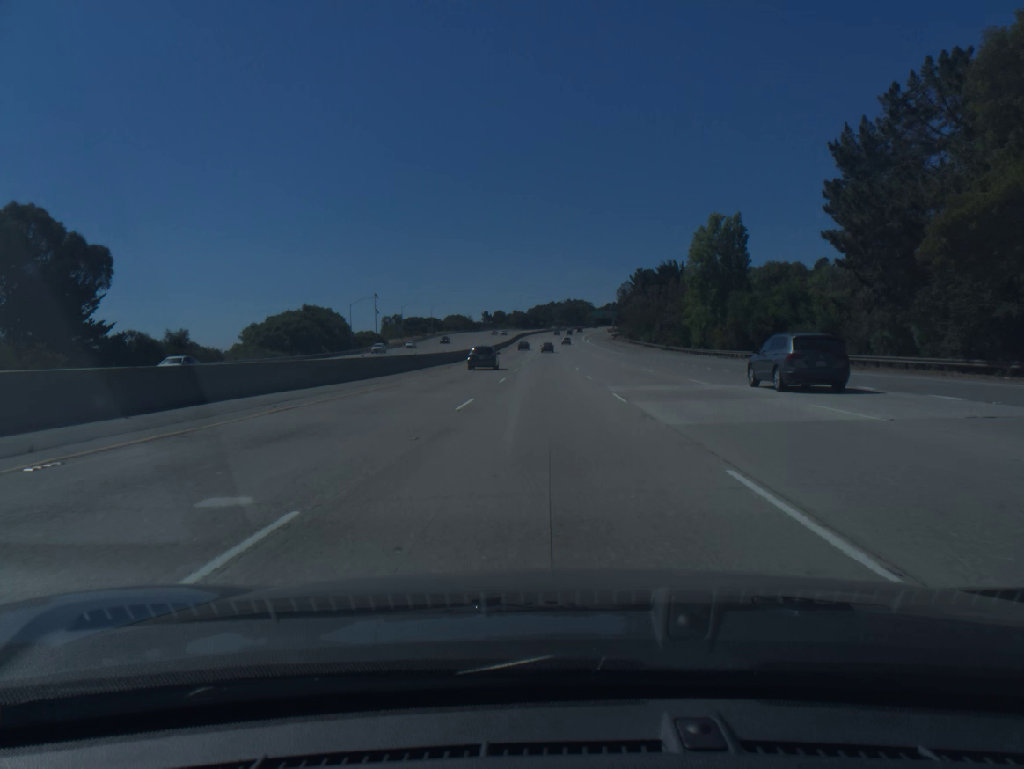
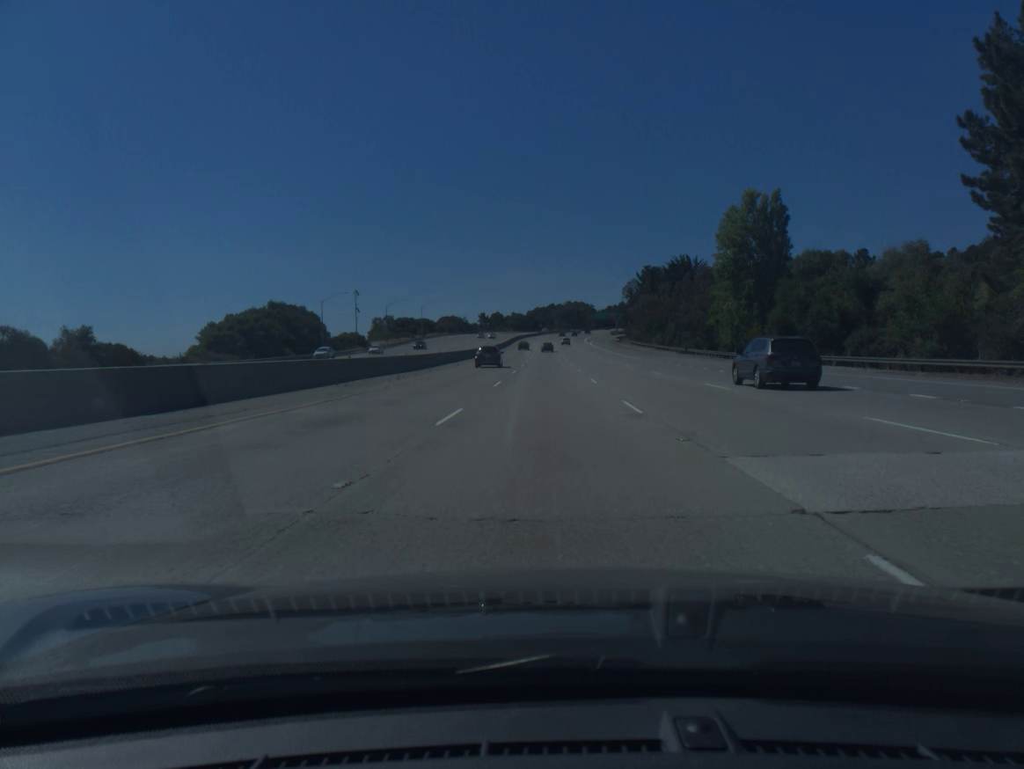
(0.0, +17.3) m; 0°
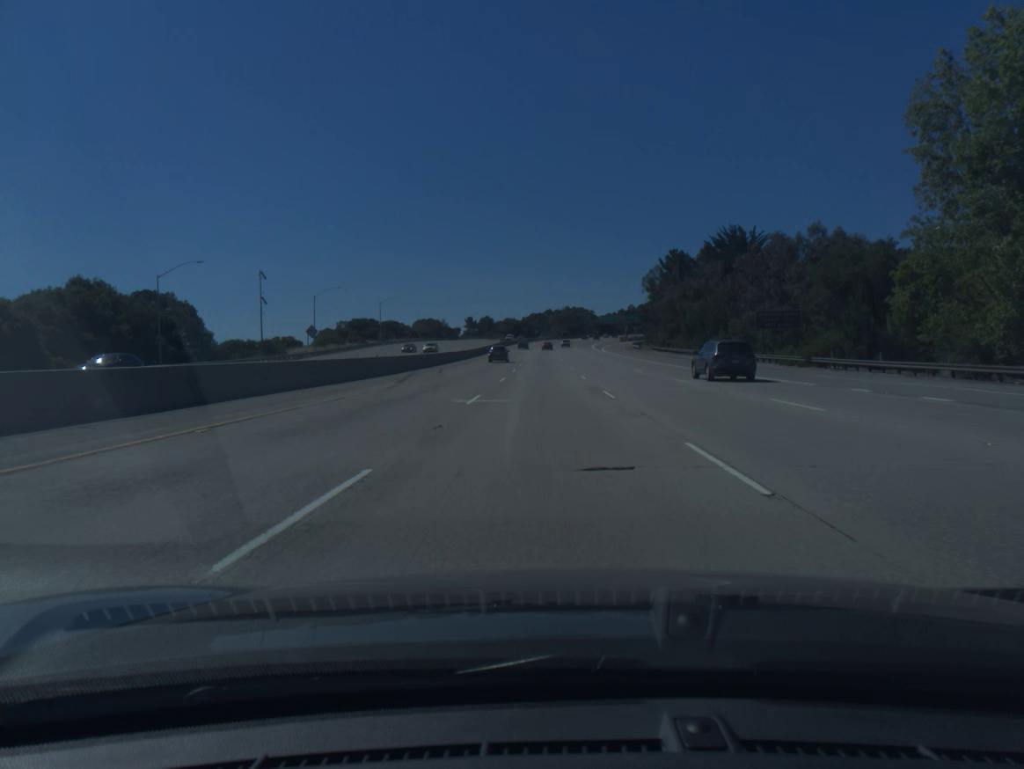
(+0.1, +51.7) m; 0°
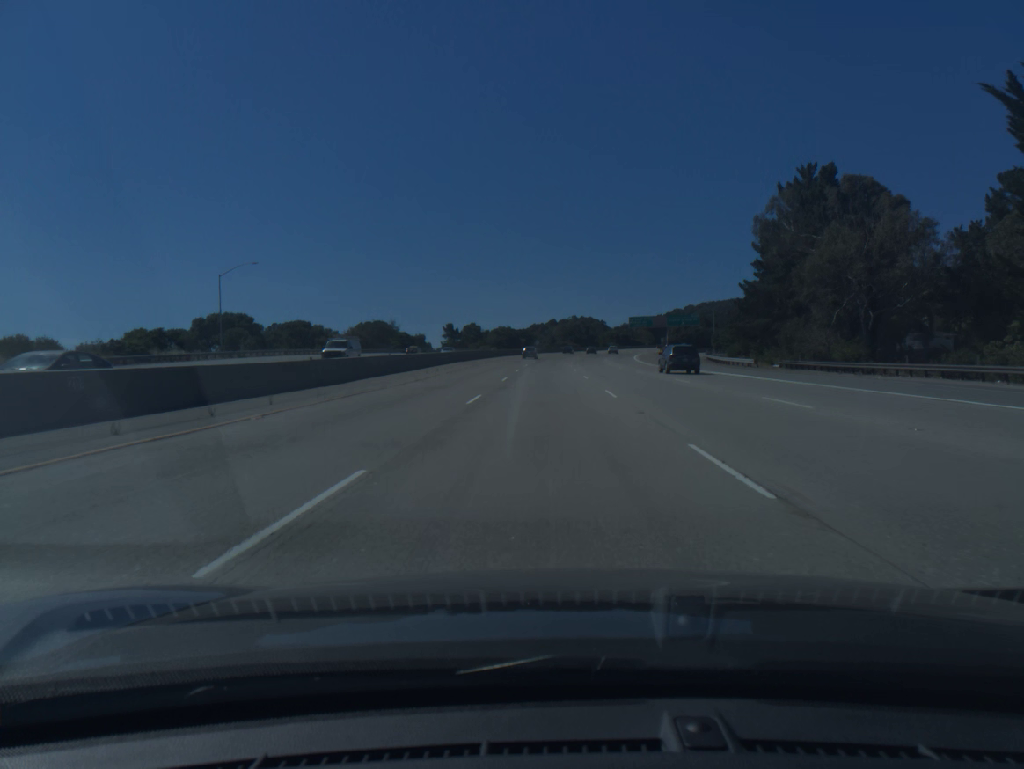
(-0.1, +85.4) m; 0°
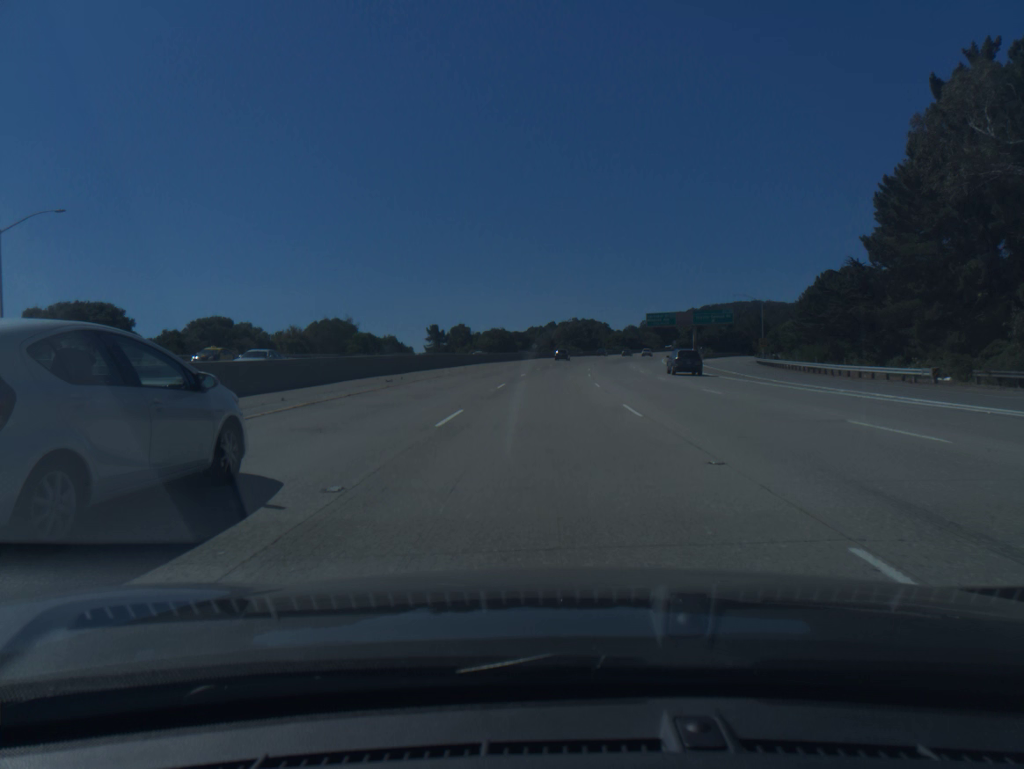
(0.0, +33.8) m; 0°
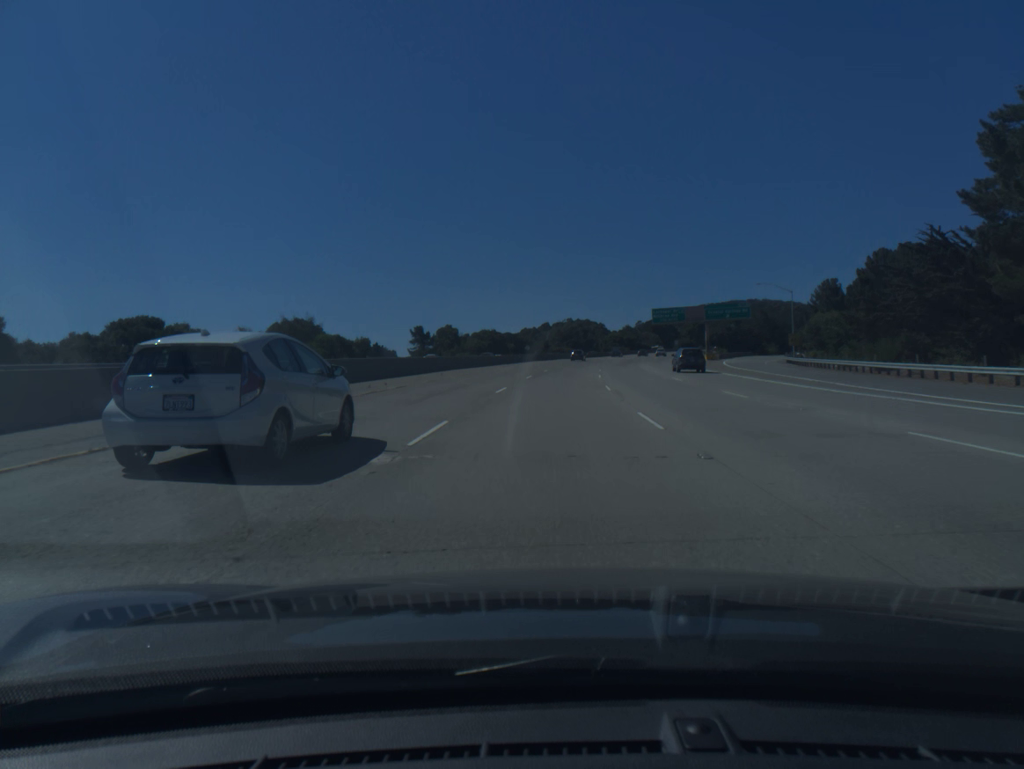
(+0.1, +16.9) m; 0°
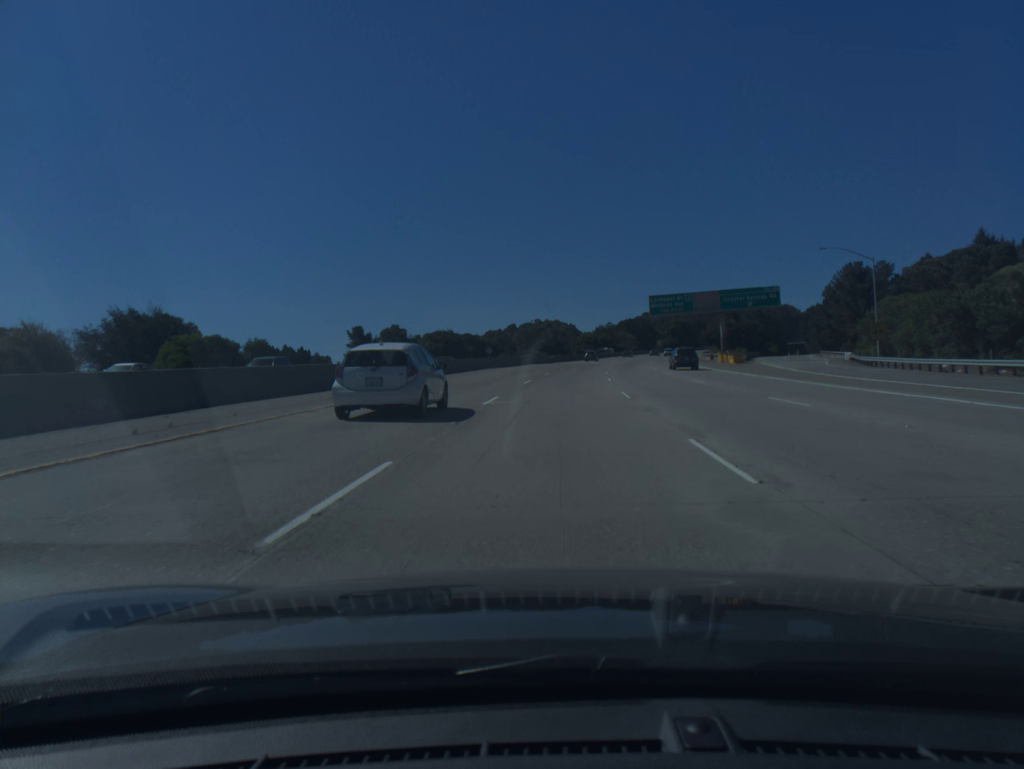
(+0.6, +33.8) m; +2°
